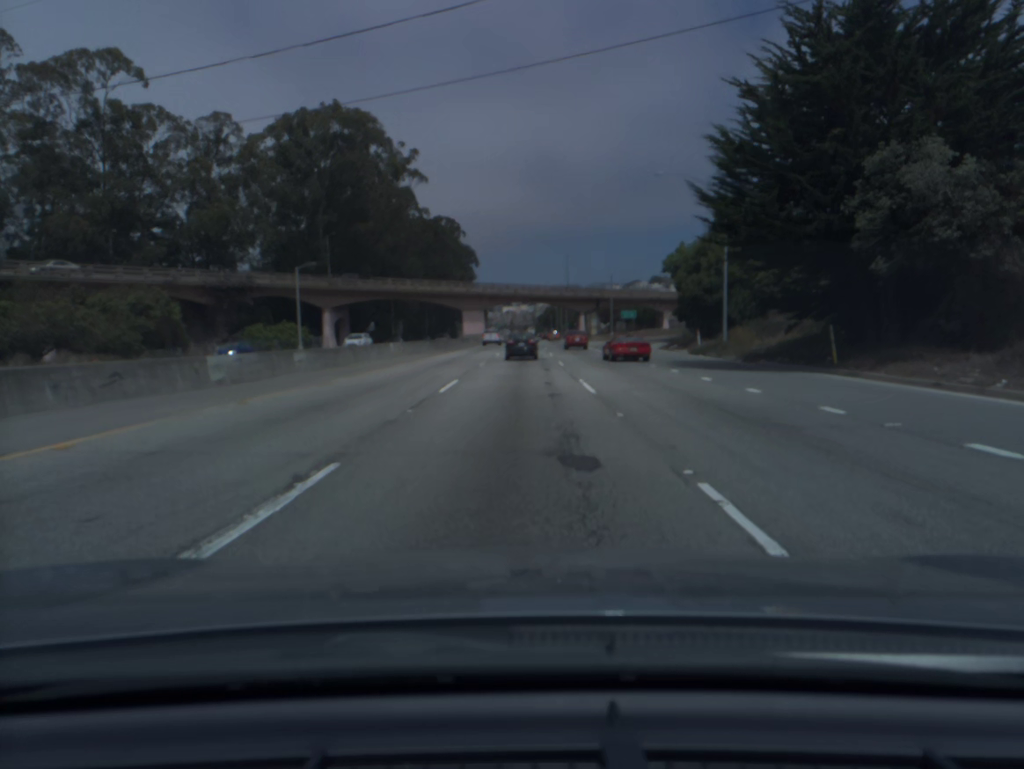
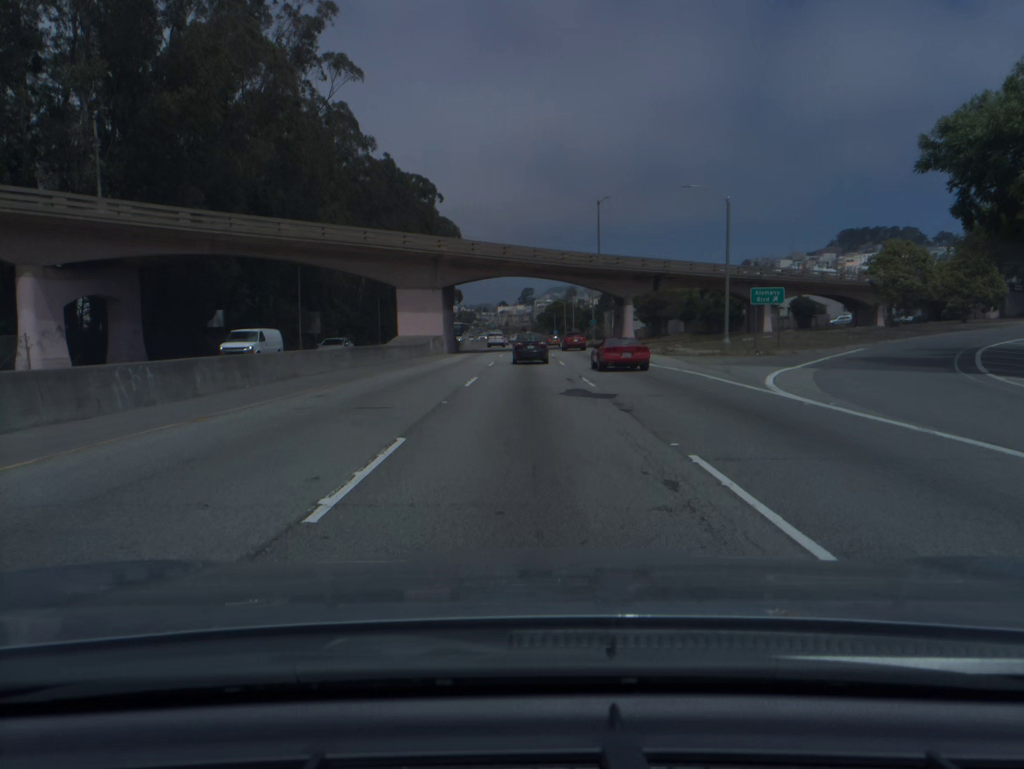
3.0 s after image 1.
(-0.2, +57.0) m; 0°
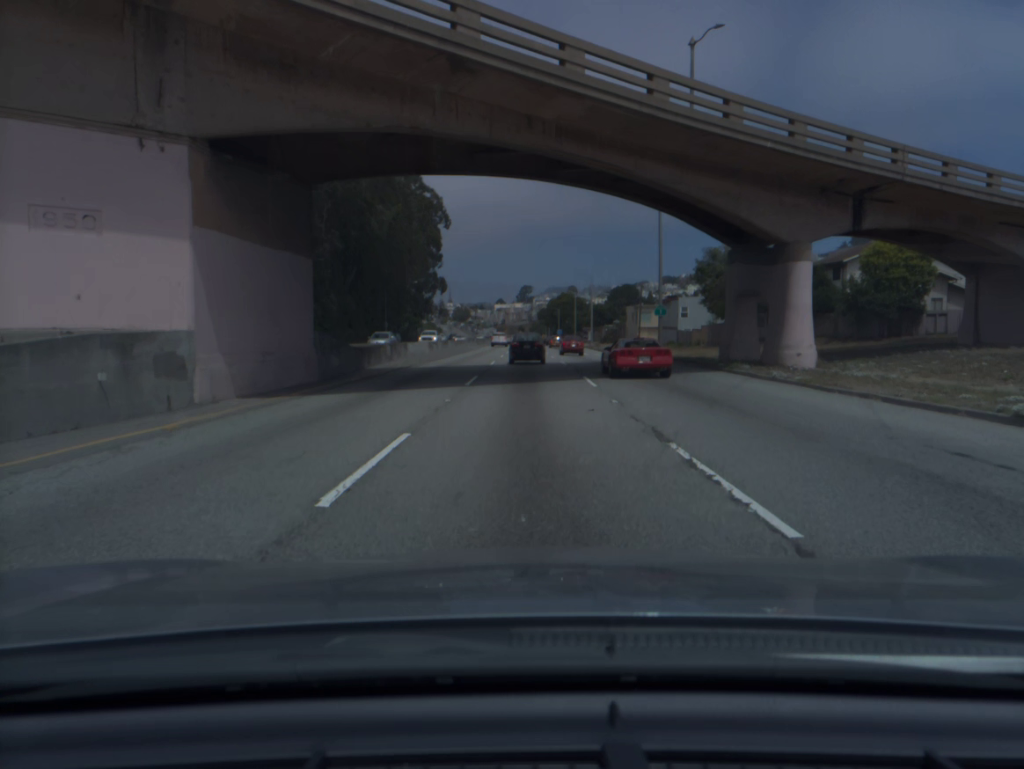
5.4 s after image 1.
(0.0, +43.9) m; 0°
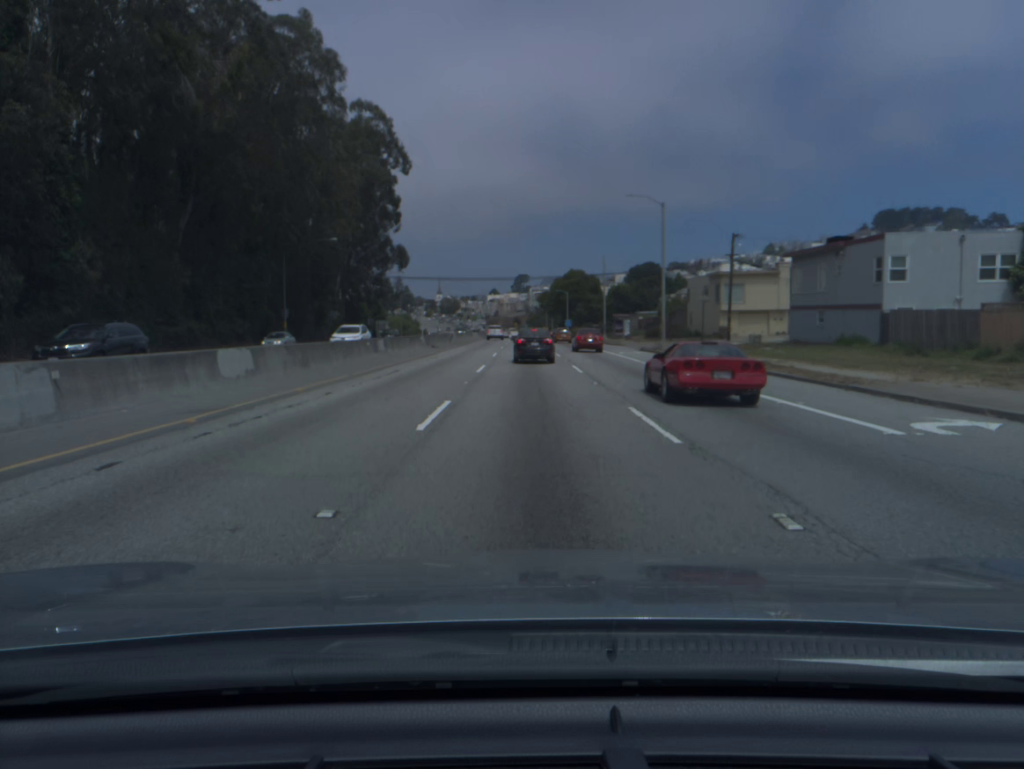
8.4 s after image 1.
(+0.1, +53.9) m; 0°
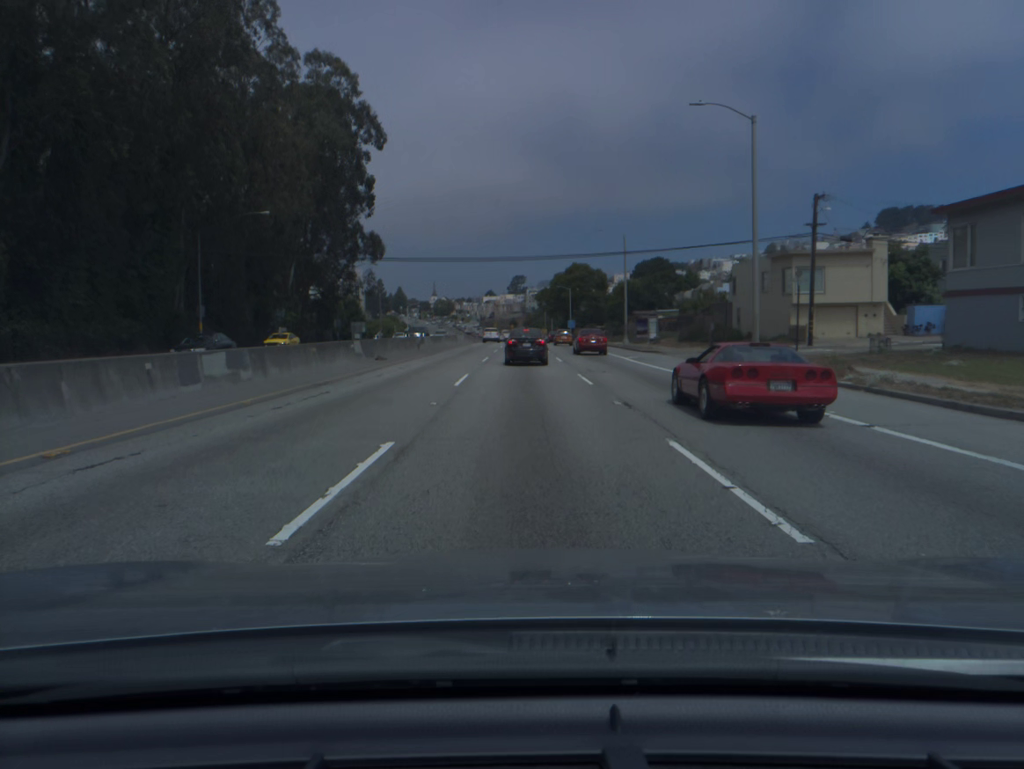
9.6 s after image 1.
(0.0, +20.8) m; 0°
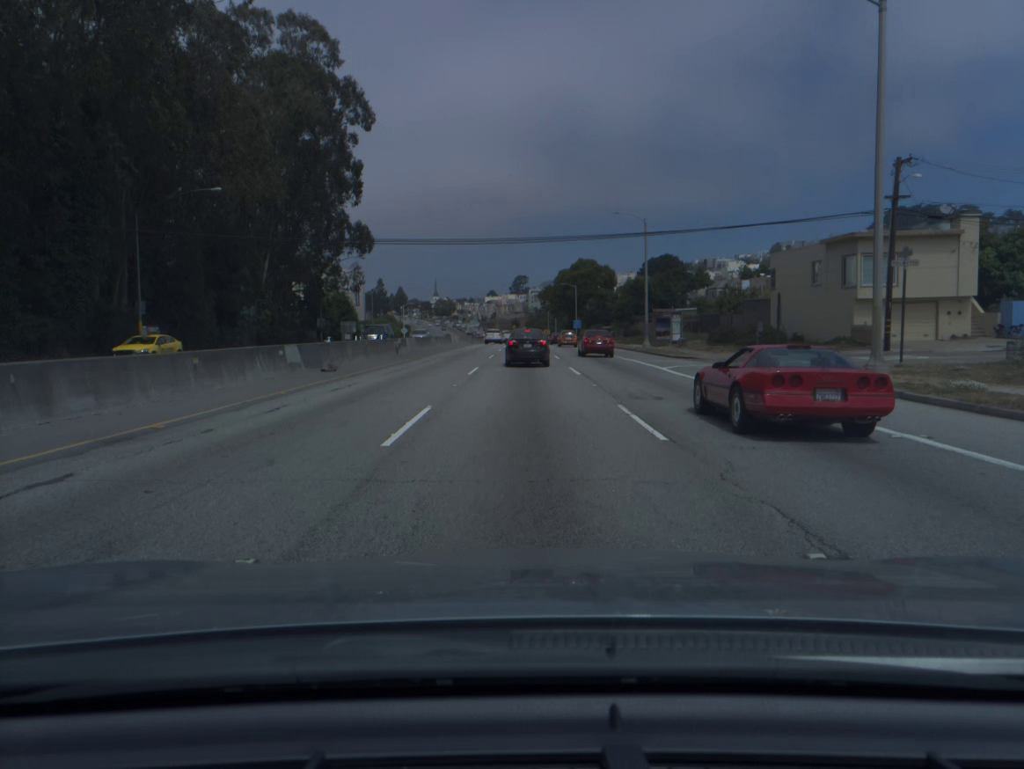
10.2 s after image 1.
(0.0, +10.1) m; 0°
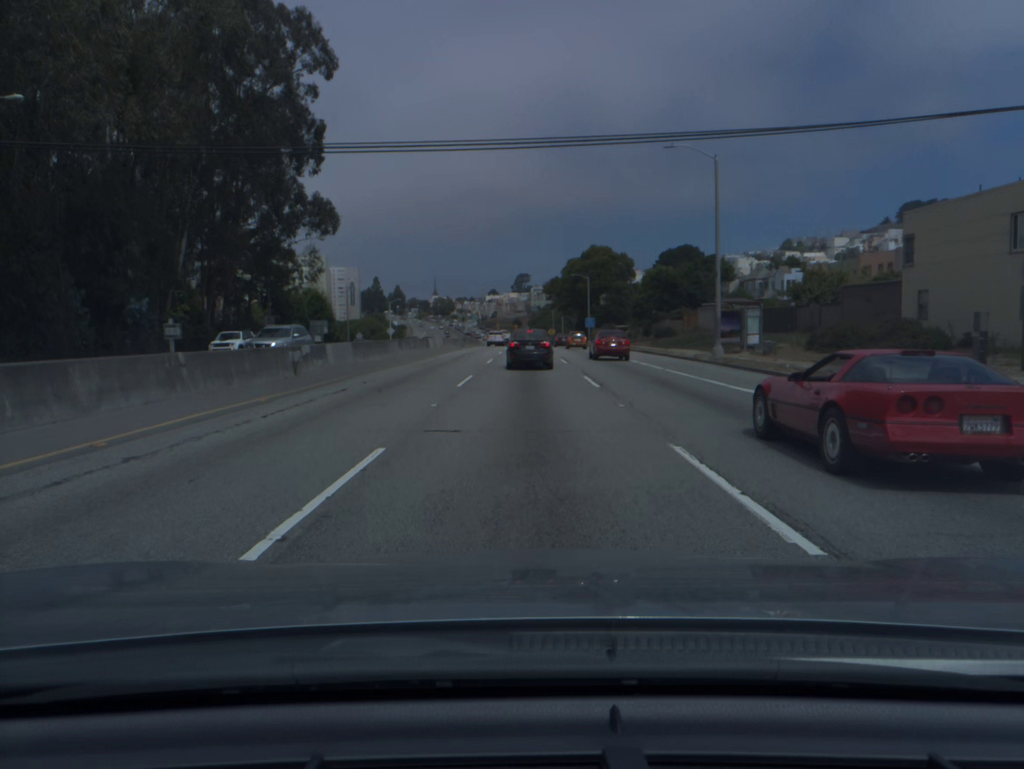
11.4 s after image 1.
(-0.1, +19.7) m; 0°
